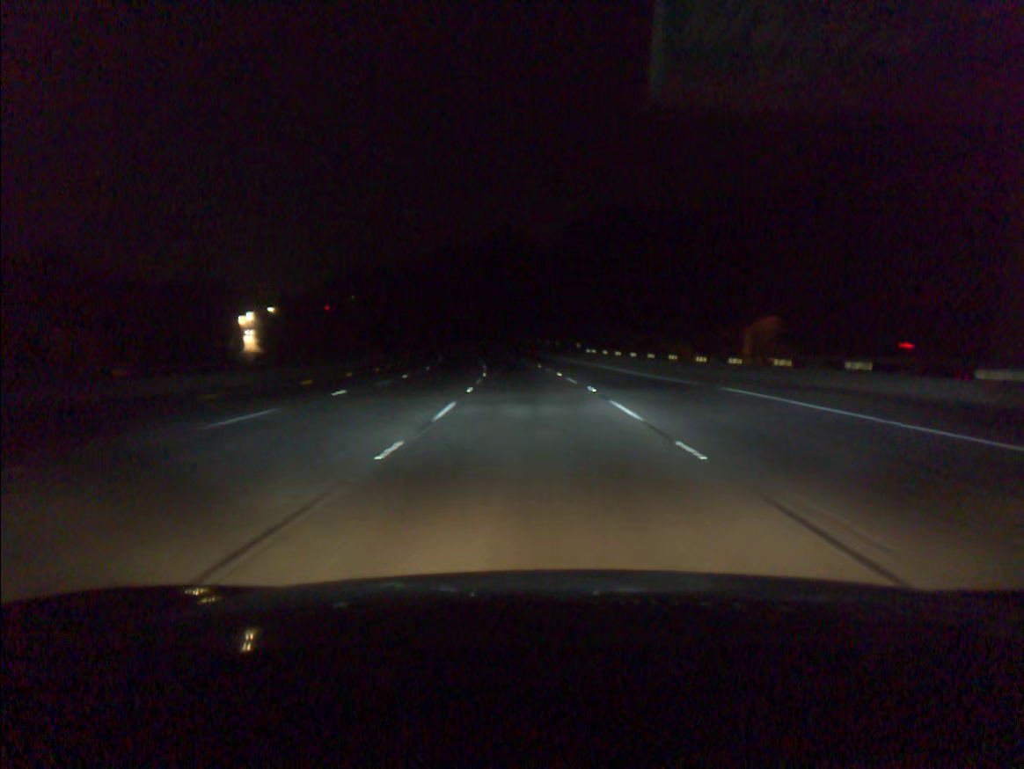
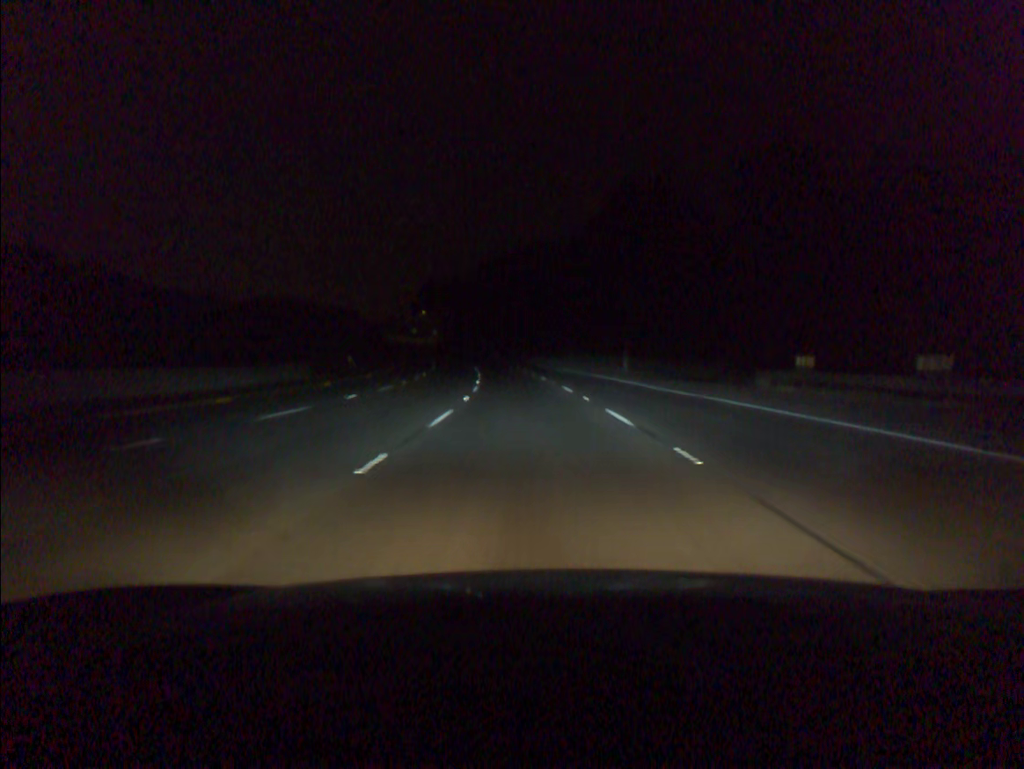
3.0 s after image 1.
(-6.5, +93.4) m; -8°
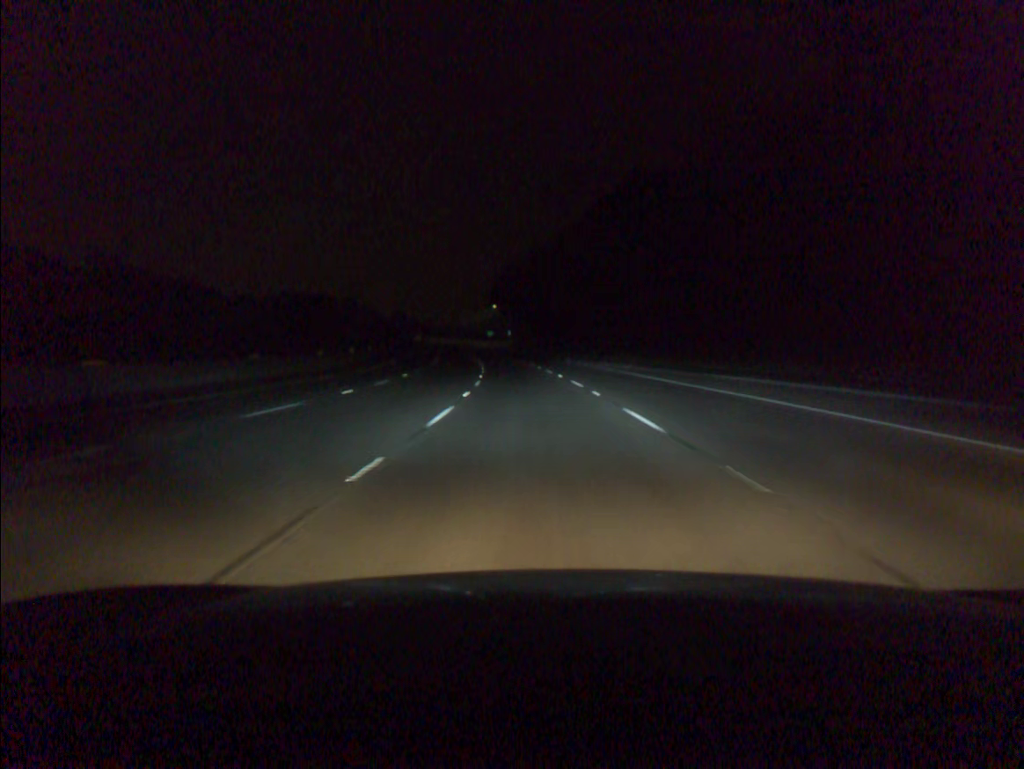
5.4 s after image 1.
(-4.5, +74.3) m; -7°
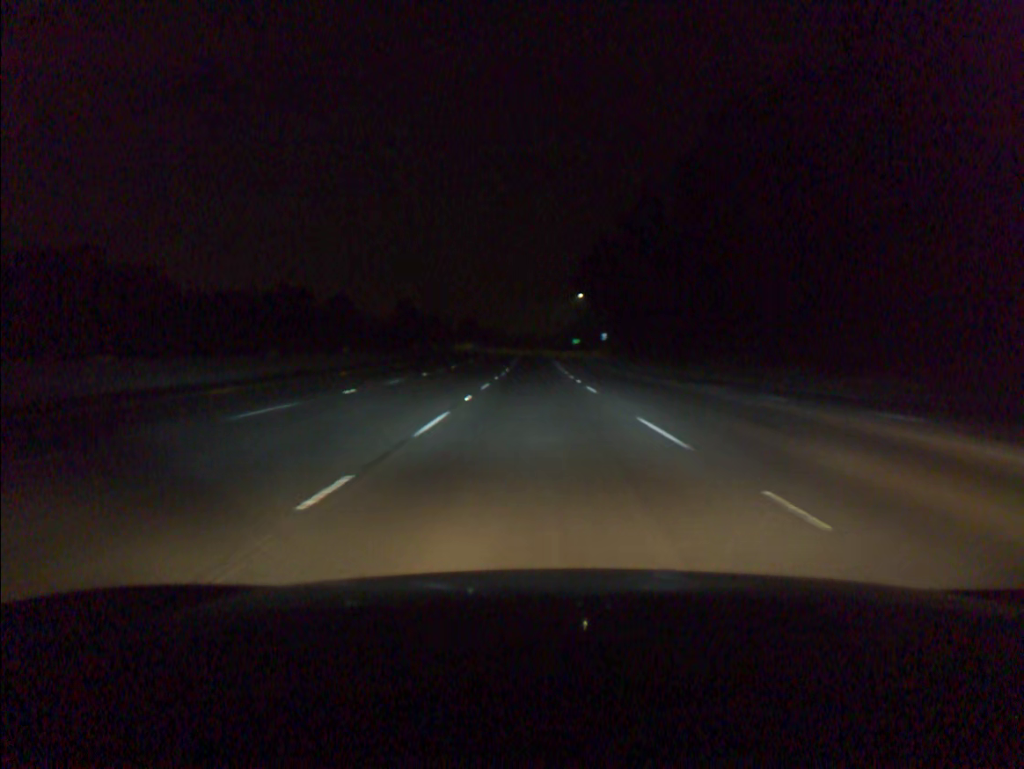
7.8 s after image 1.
(-4.2, +74.2) m; -6°
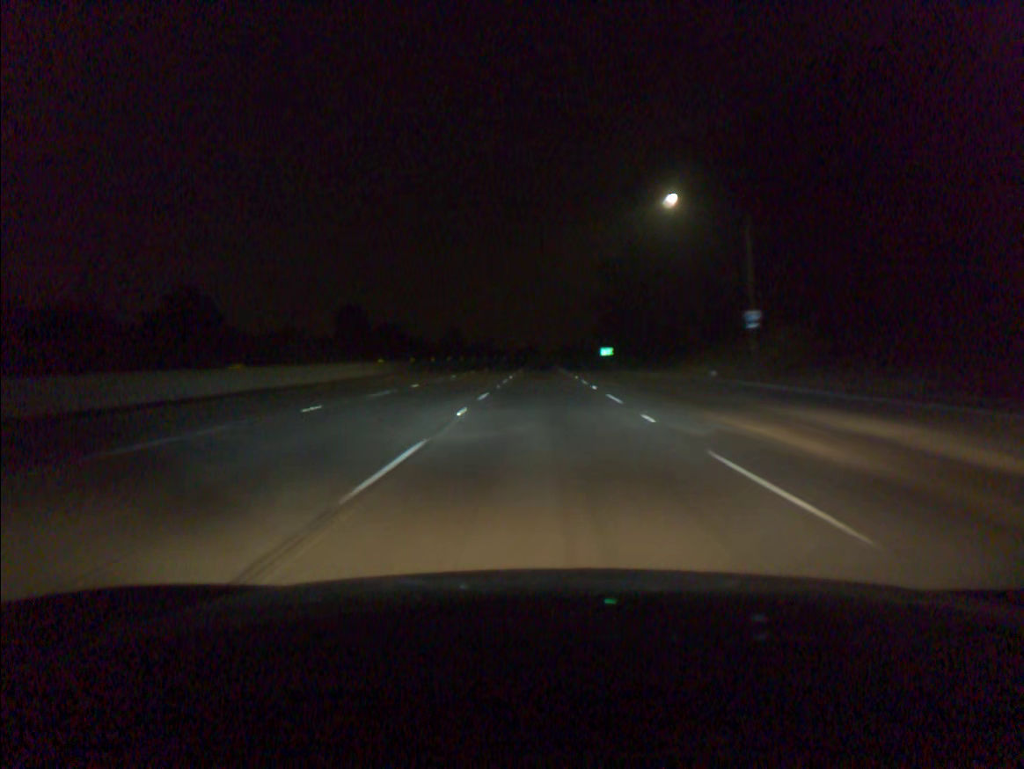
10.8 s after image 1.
(-0.9, +92.6) m; 0°
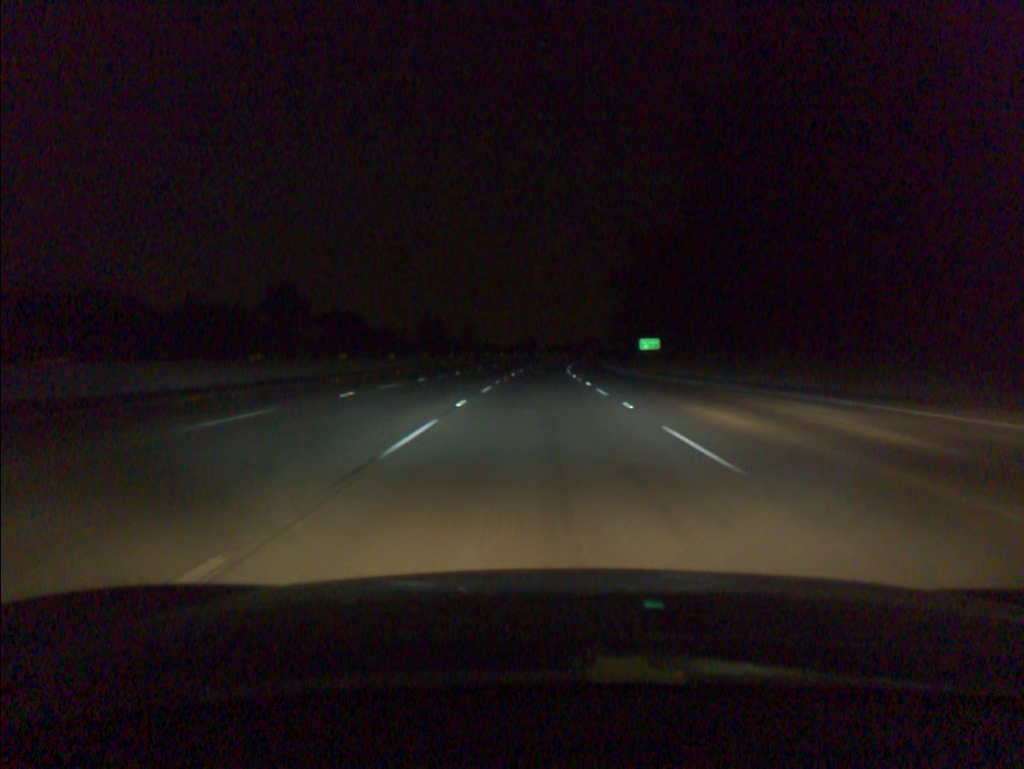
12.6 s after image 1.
(0.0, +55.7) m; 0°
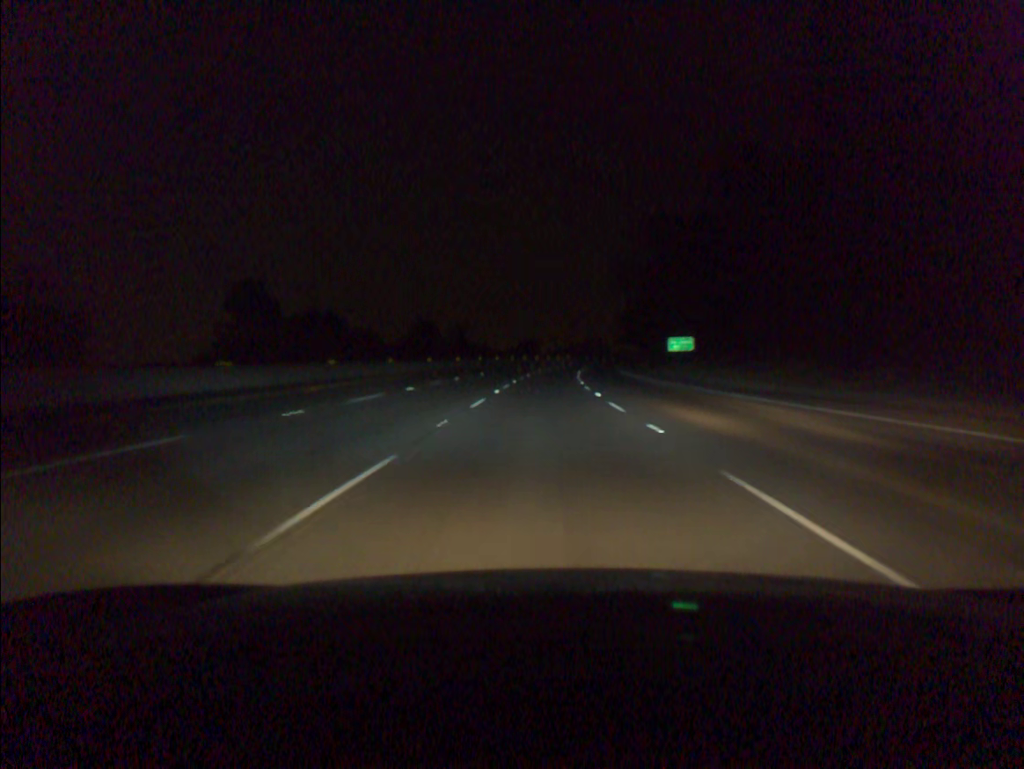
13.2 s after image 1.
(0.0, +18.7) m; 0°
